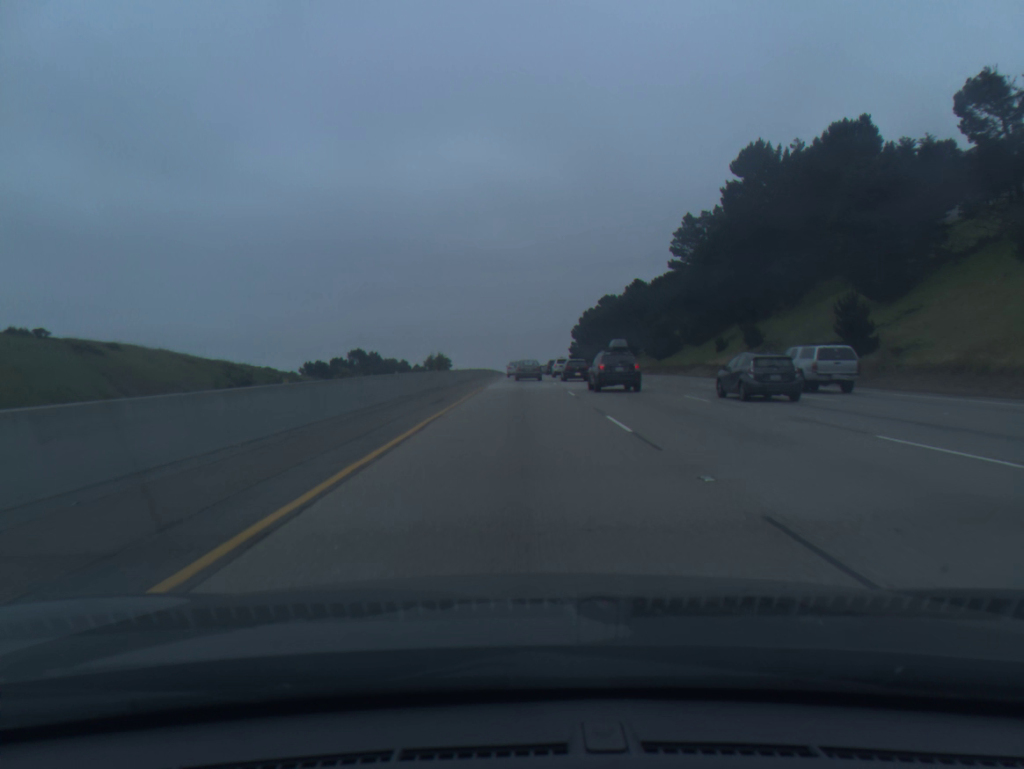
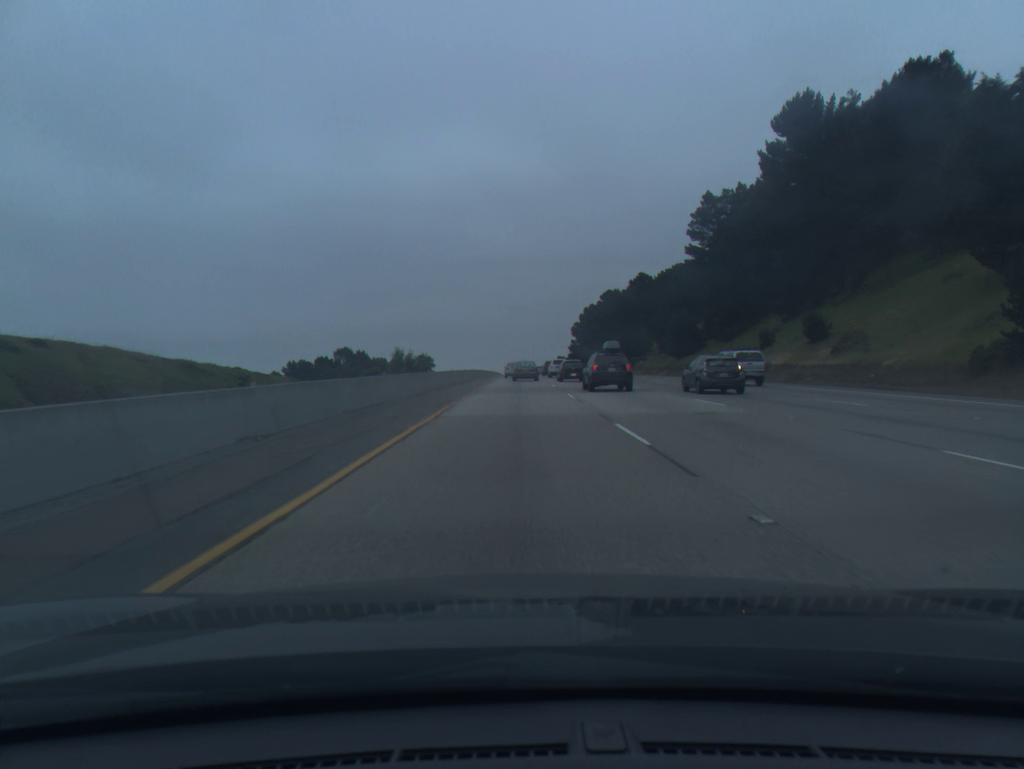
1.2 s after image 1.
(+0.1, +16.6) m; 0°
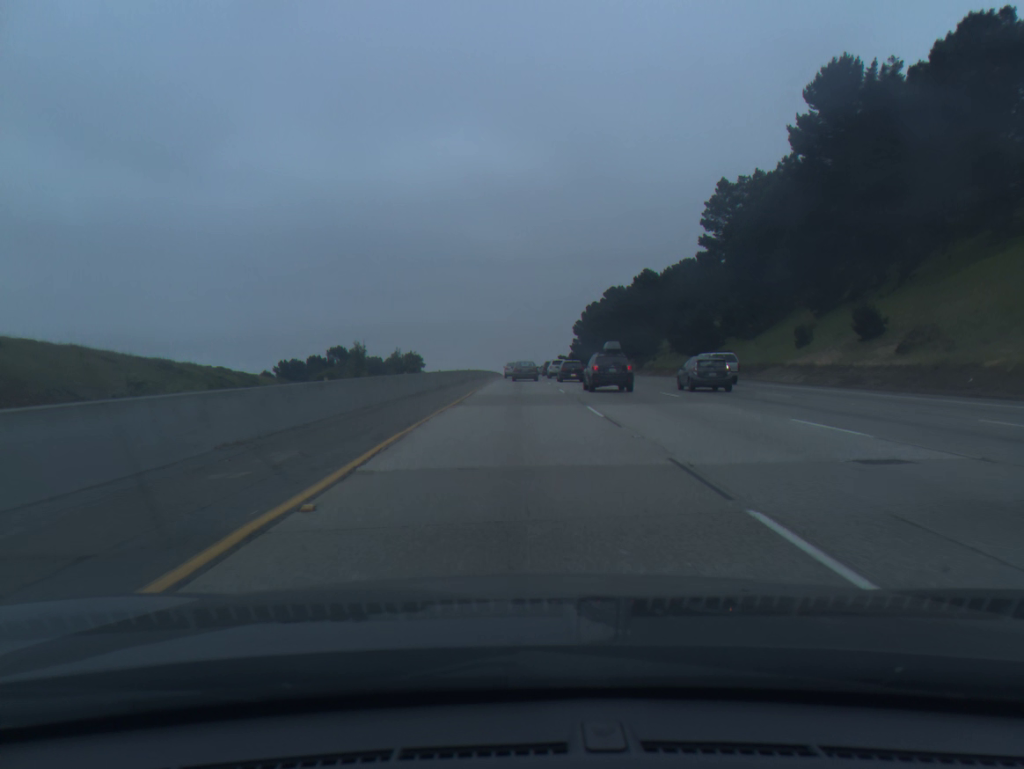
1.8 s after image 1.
(0.0, +8.7) m; 0°
